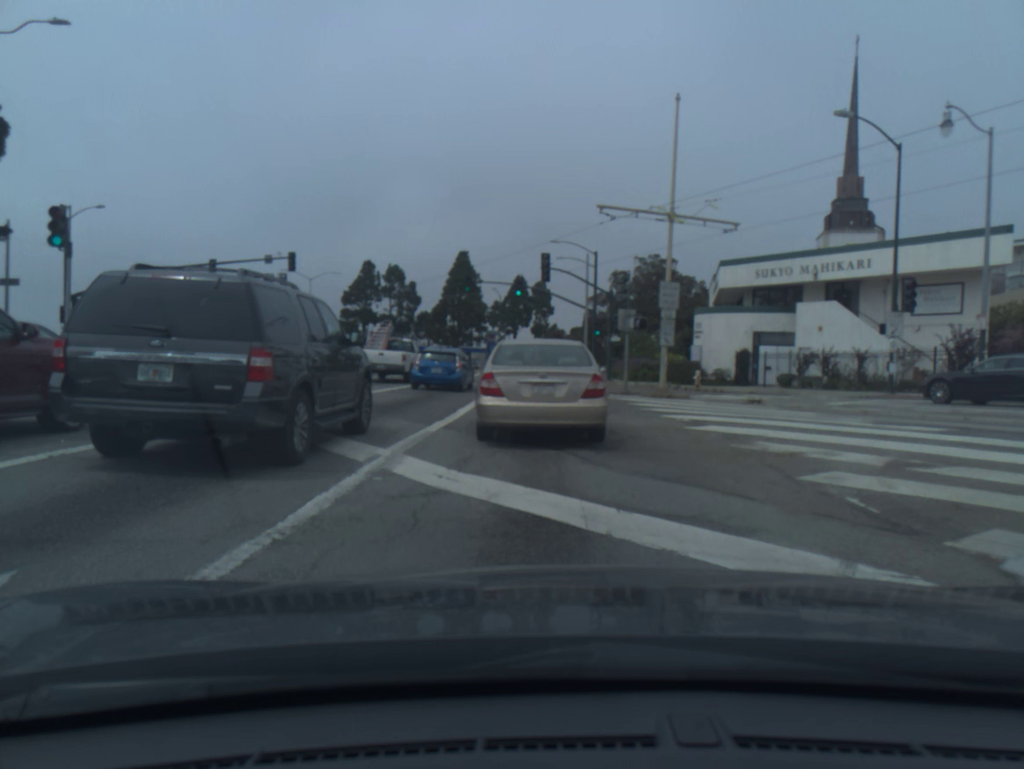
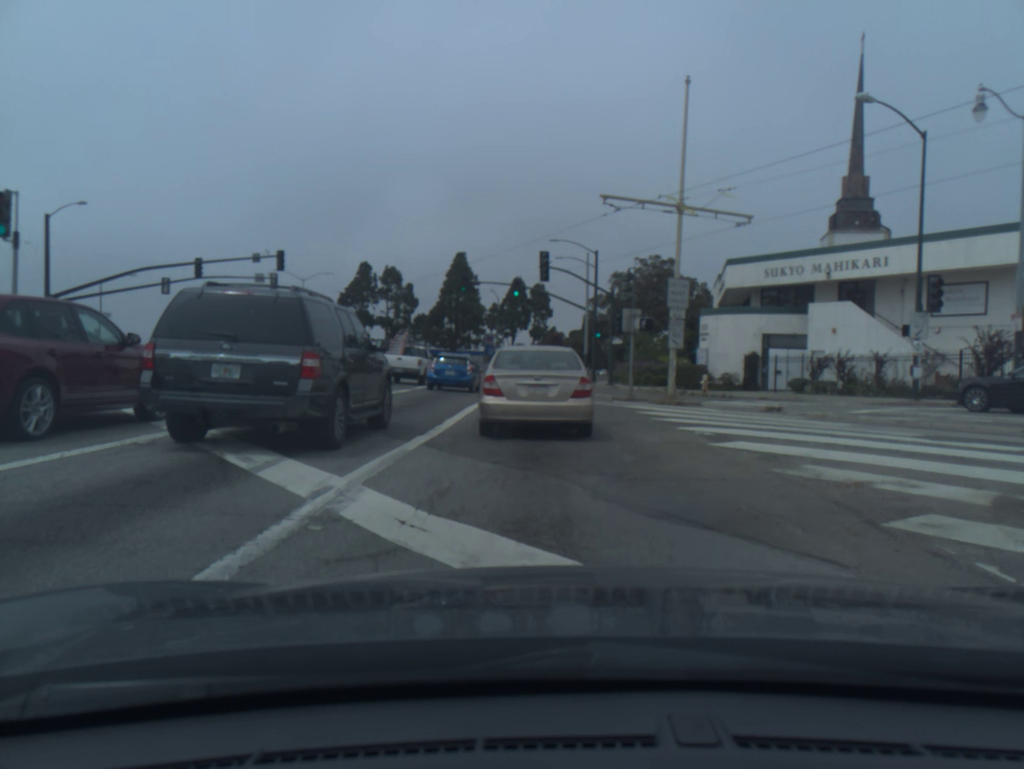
(0.0, +1.9) m; 0°
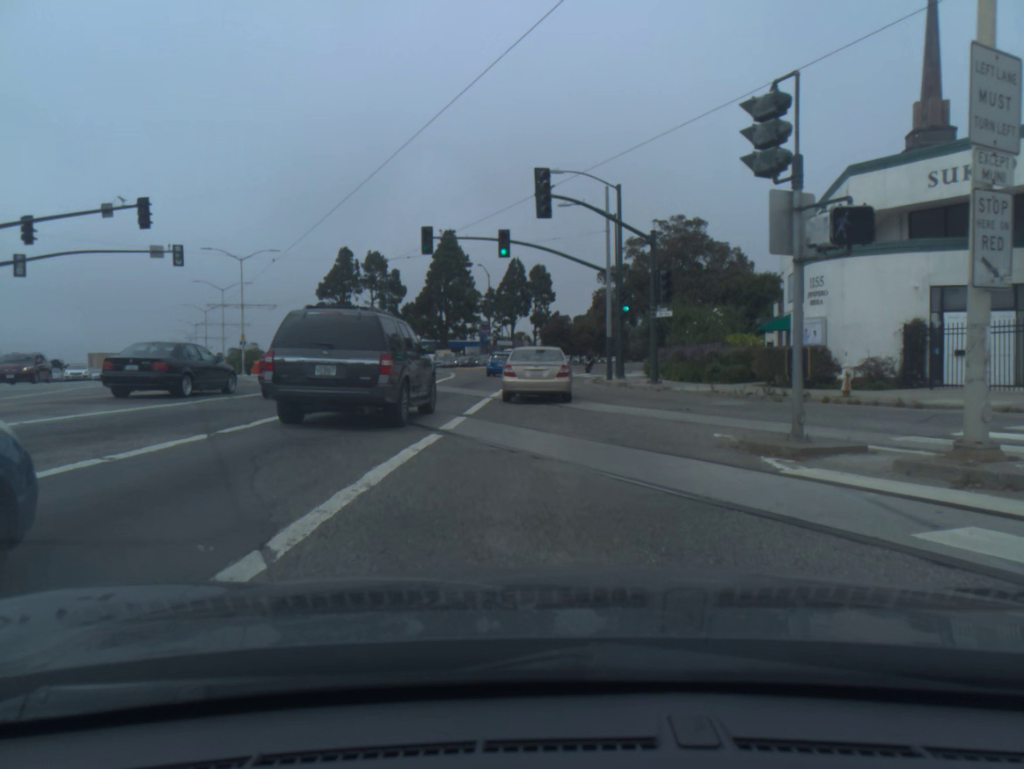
(-0.1, +16.8) m; -1°
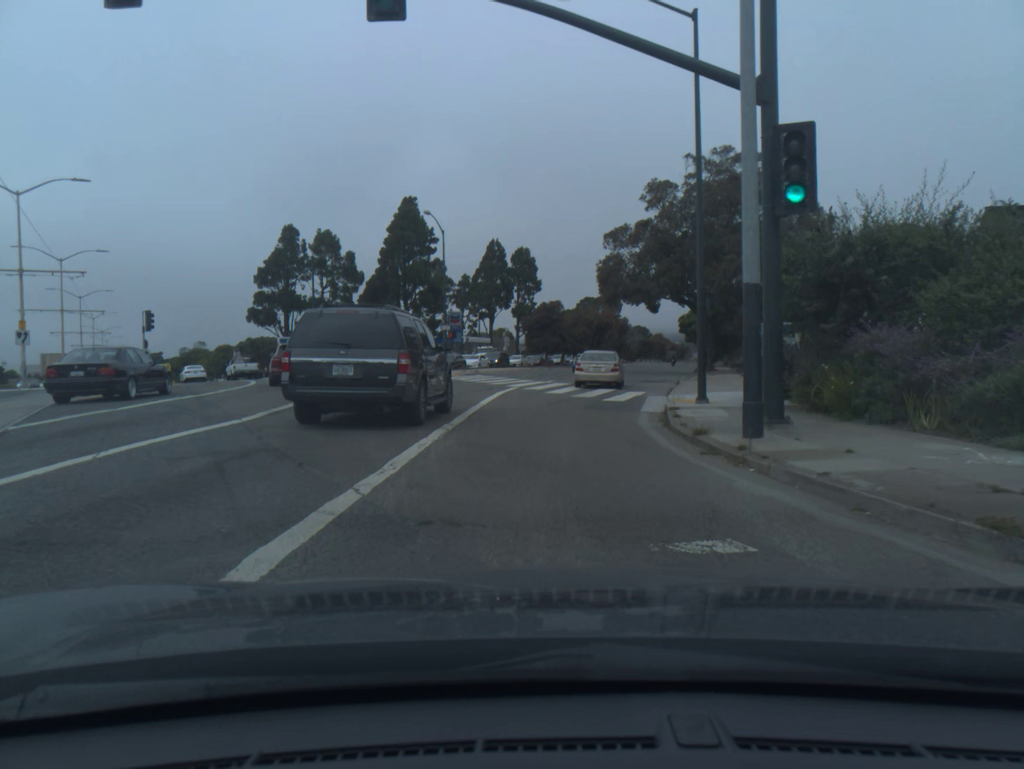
(-0.1, +26.2) m; +1°
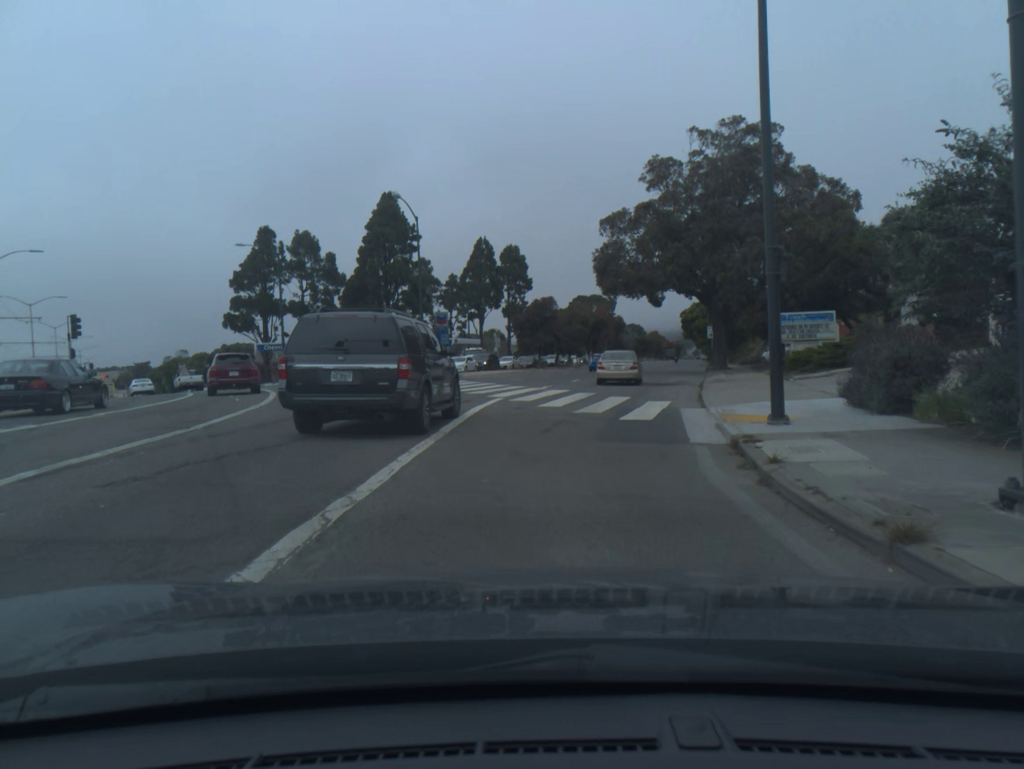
(0.0, +6.5) m; 0°
